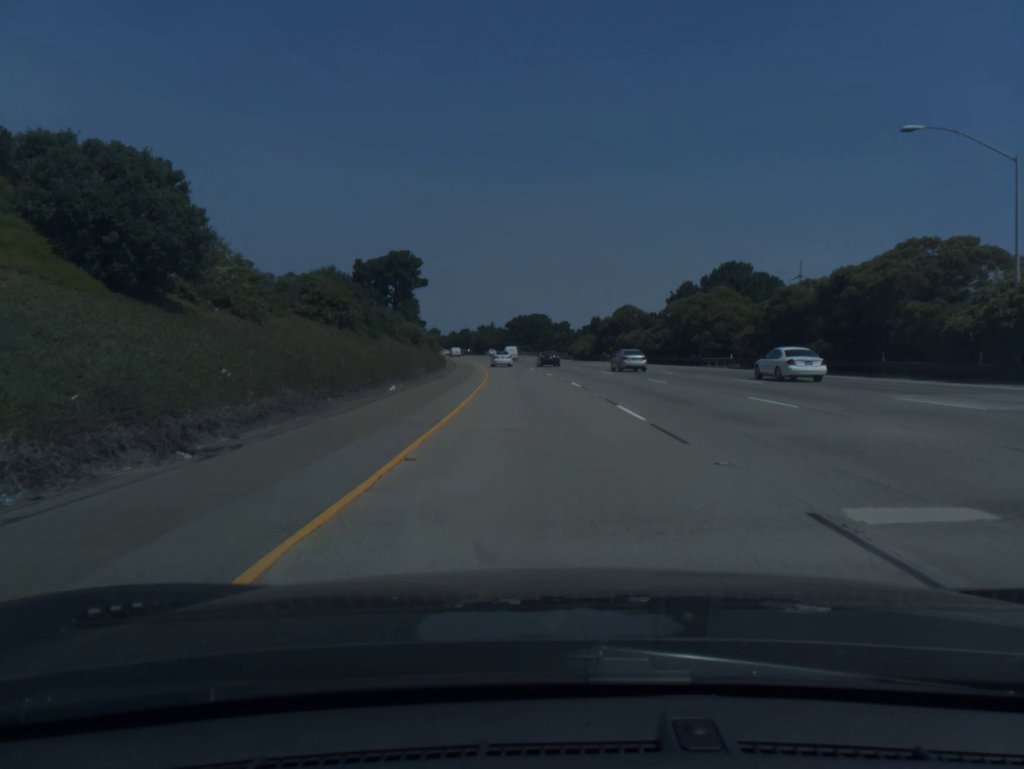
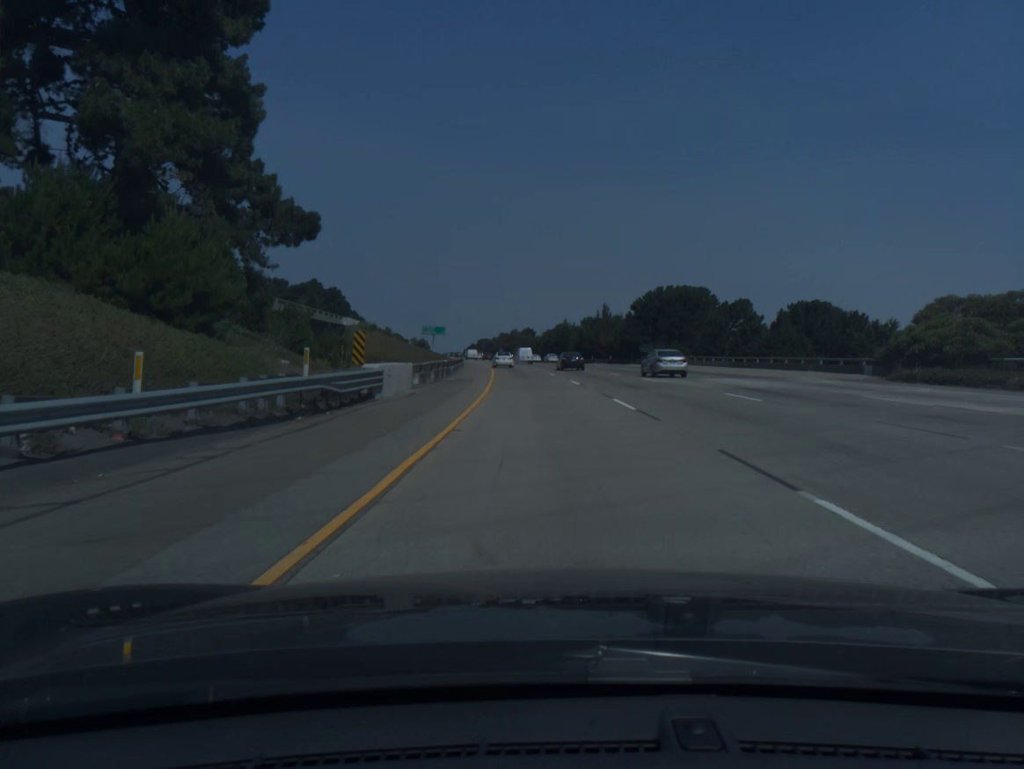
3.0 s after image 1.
(-7.1, +97.9) m; -8°
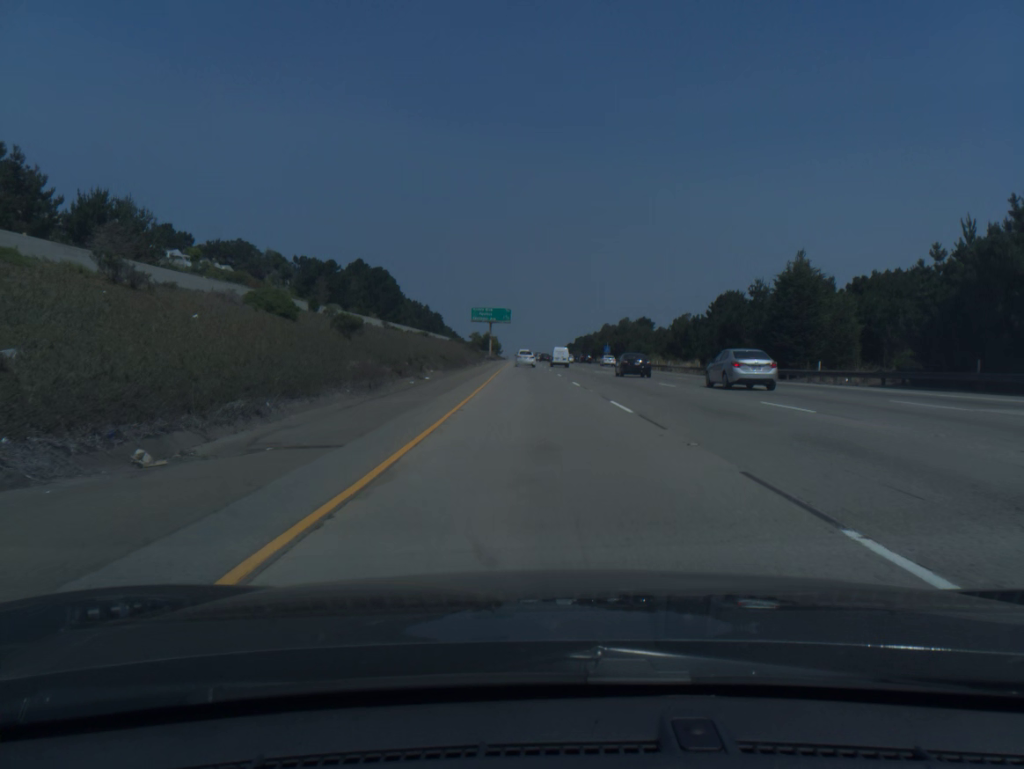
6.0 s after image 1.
(-6.1, +97.6) m; -7°
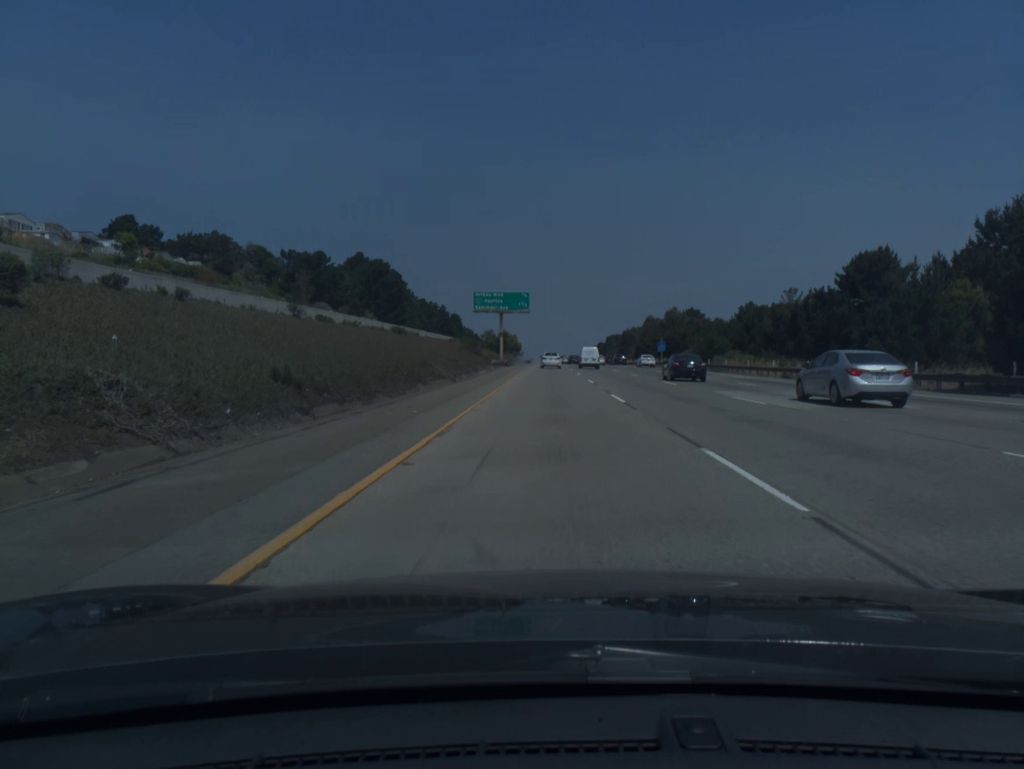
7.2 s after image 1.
(-0.8, +38.9) m; -2°
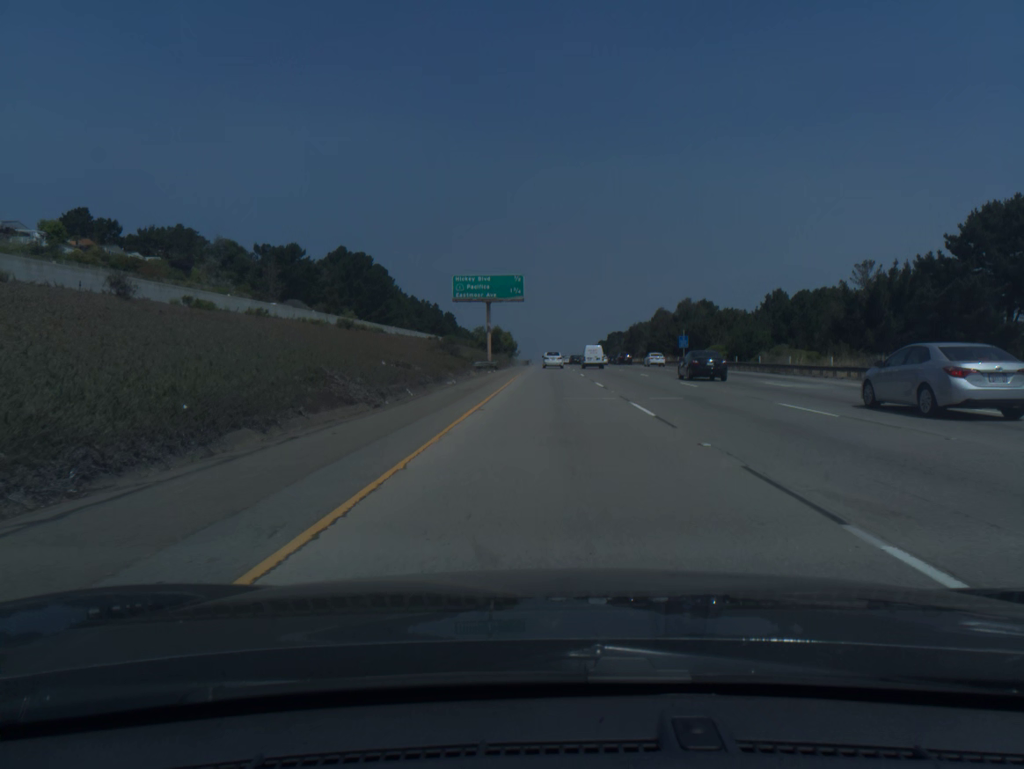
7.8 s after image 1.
(0.0, +19.4) m; 0°
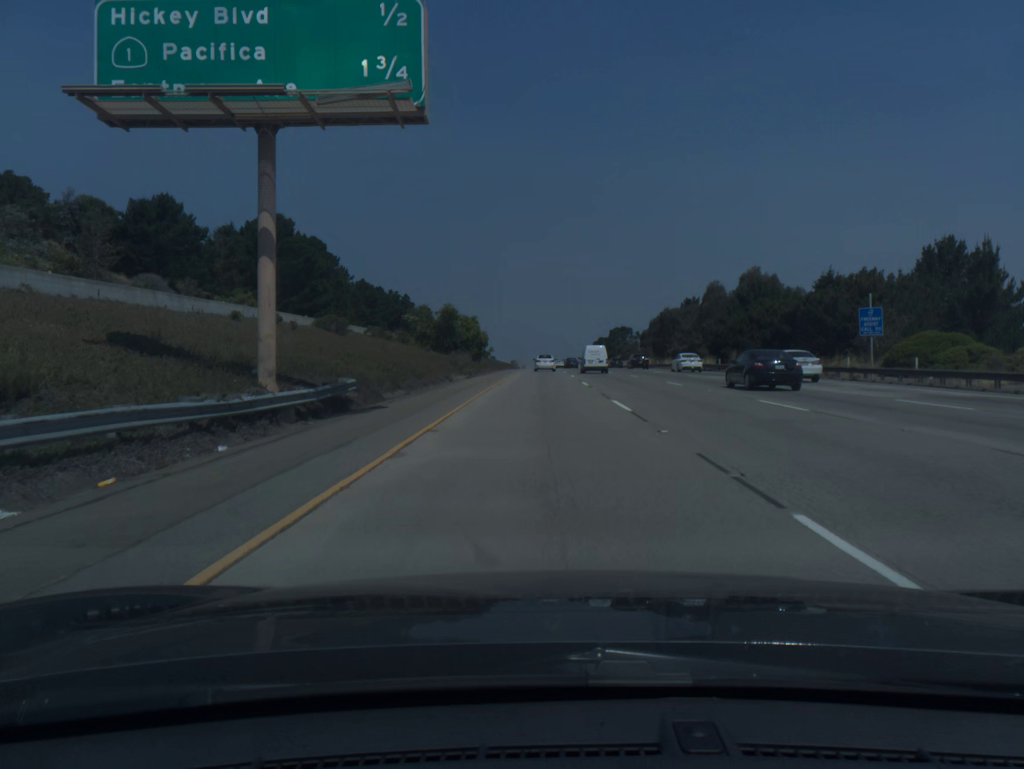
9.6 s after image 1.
(+0.4, +57.8) m; 0°
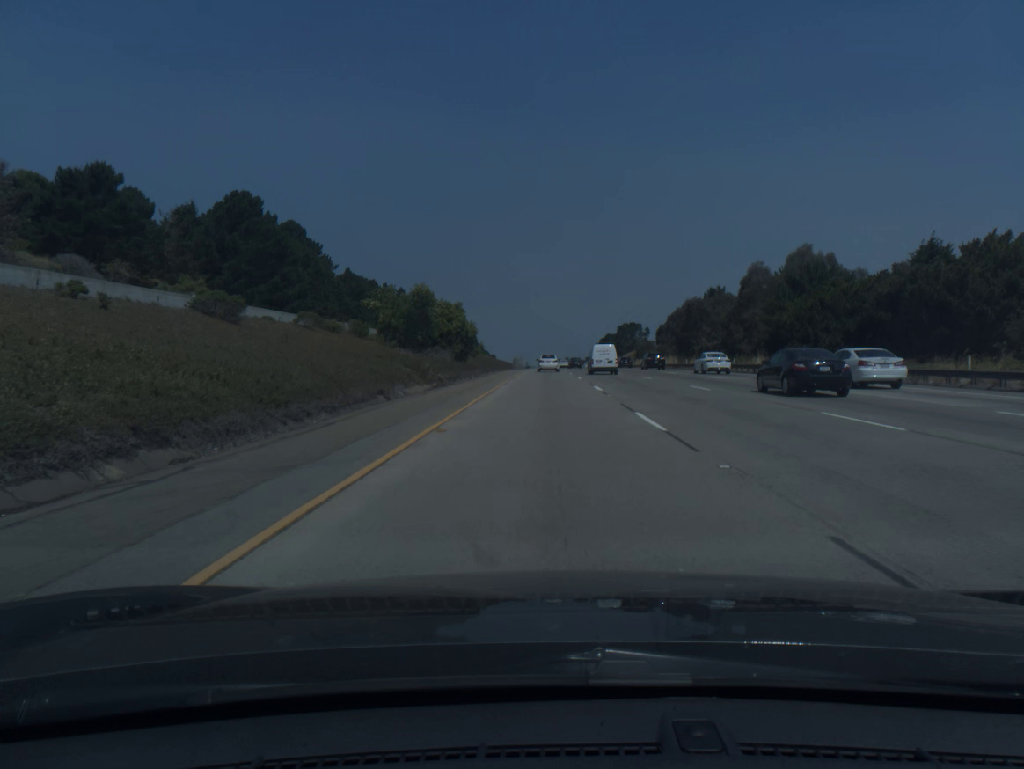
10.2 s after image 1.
(-0.1, +19.0) m; 0°
